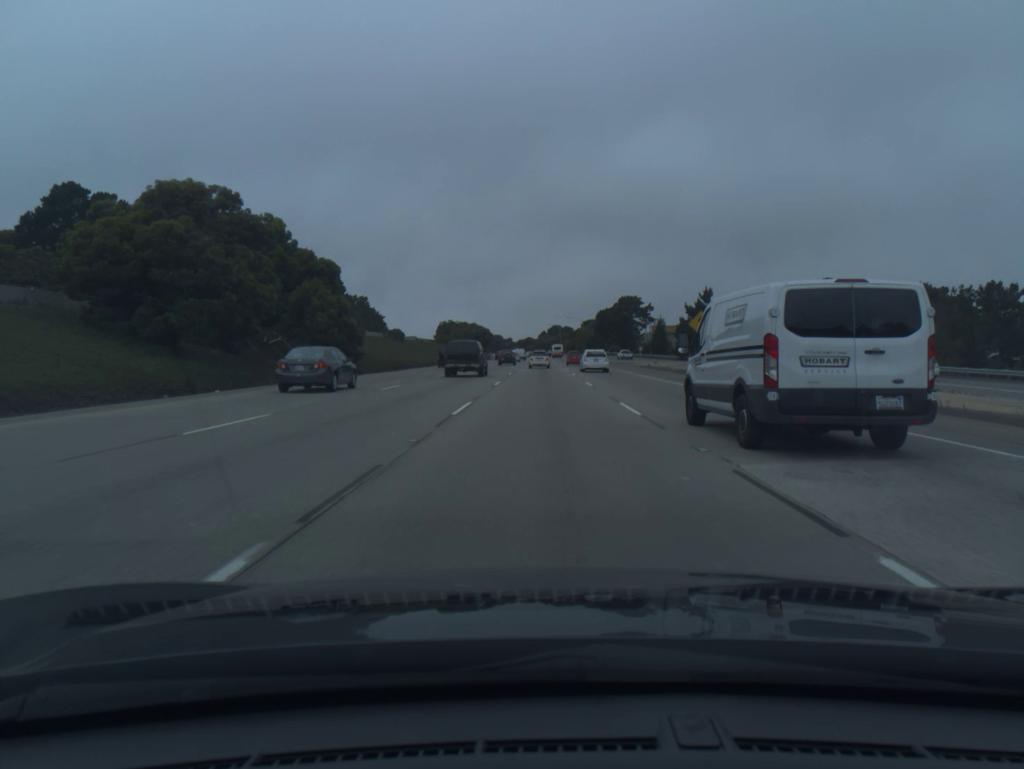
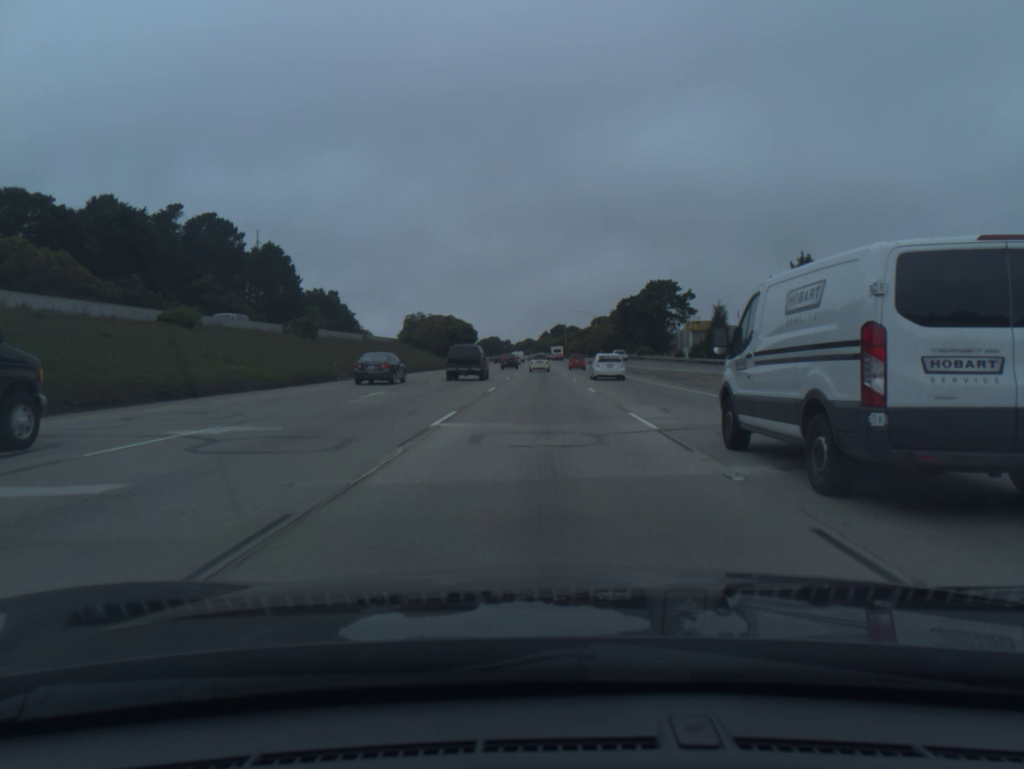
(0.0, +46.2) m; 0°
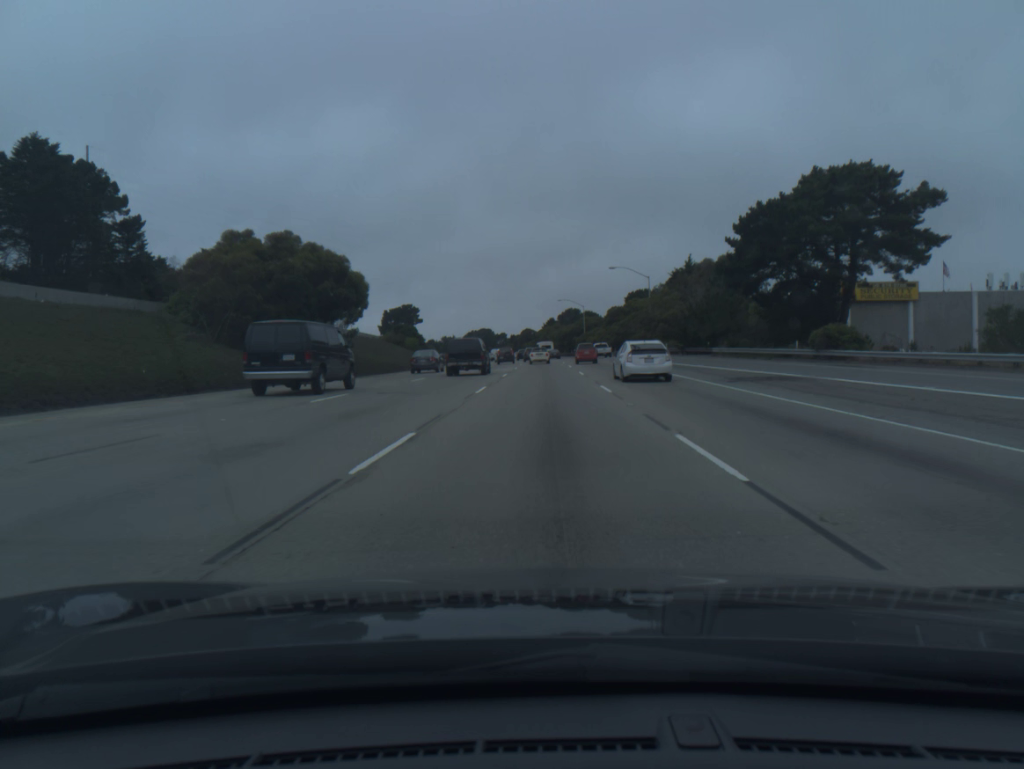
(-0.2, +78.6) m; 0°
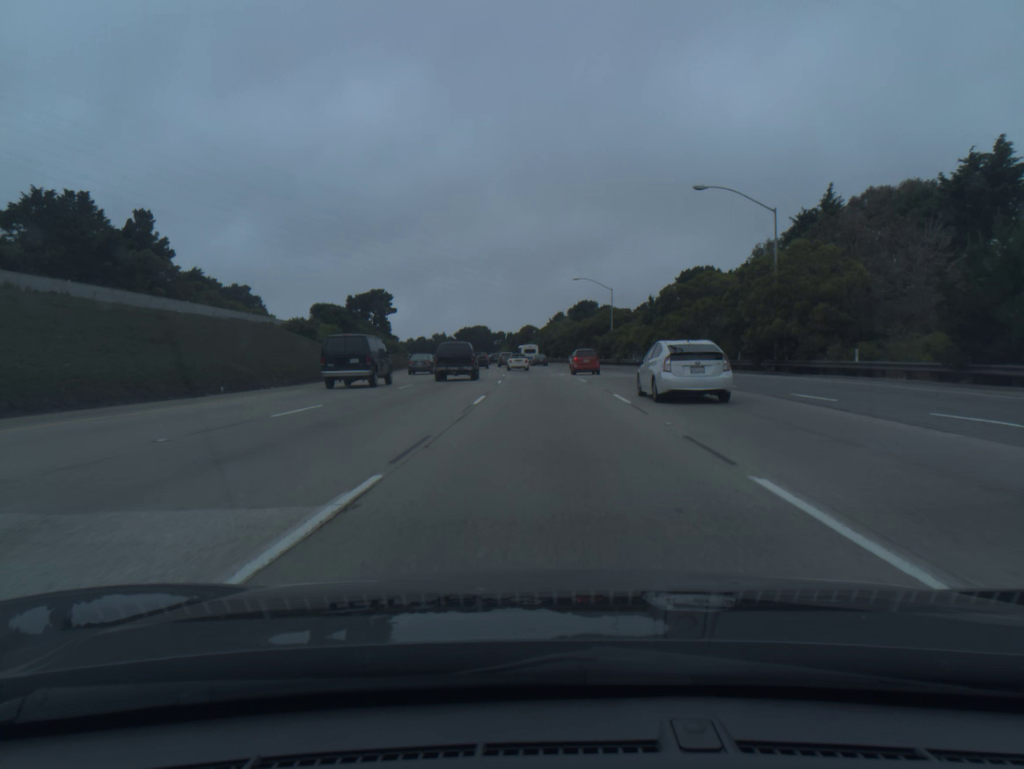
(-0.2, +47.4) m; 0°
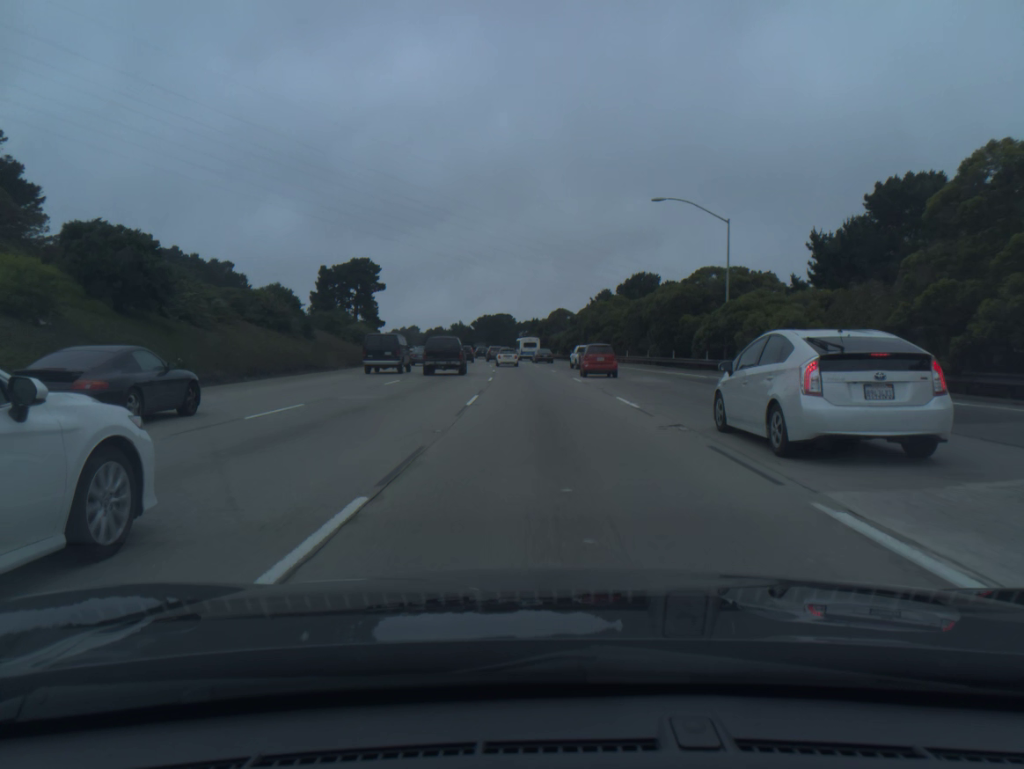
(-0.6, +45.4) m; -2°
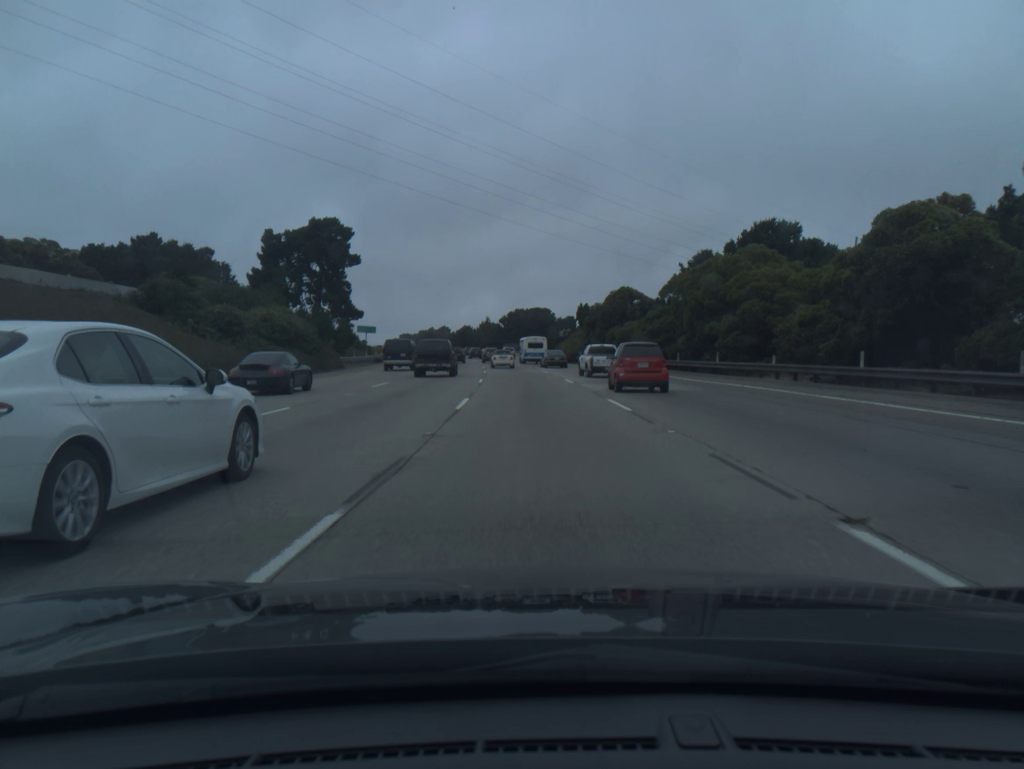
(-1.1, +44.4) m; -3°
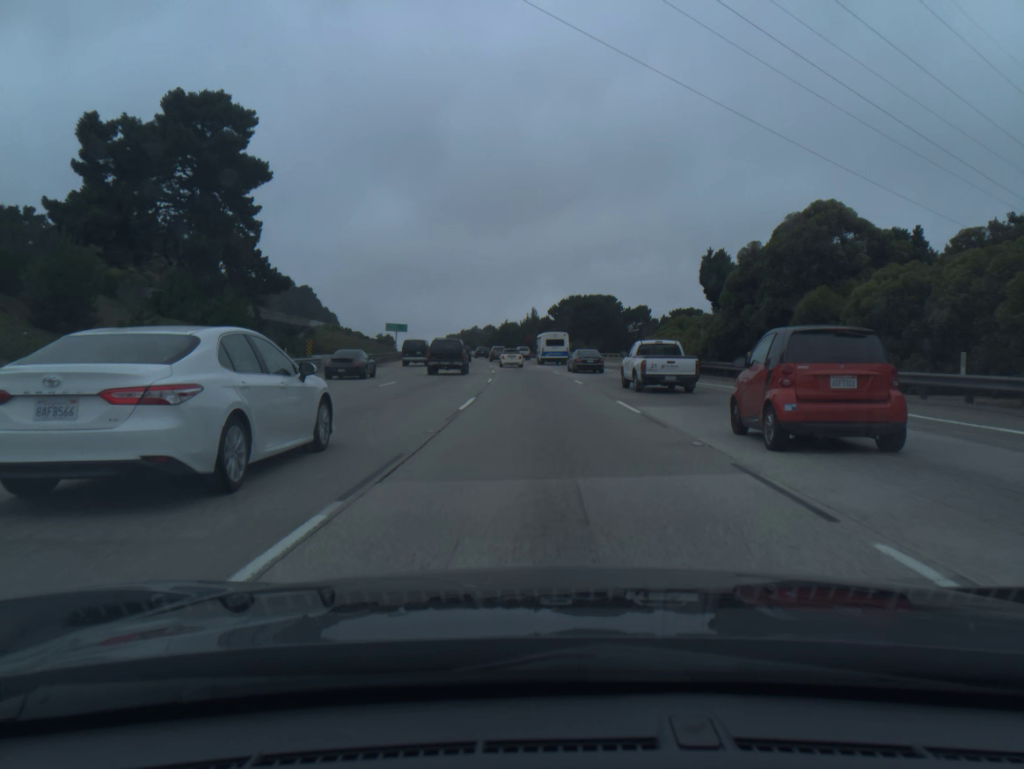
(-1.5, +44.4) m; -4°
